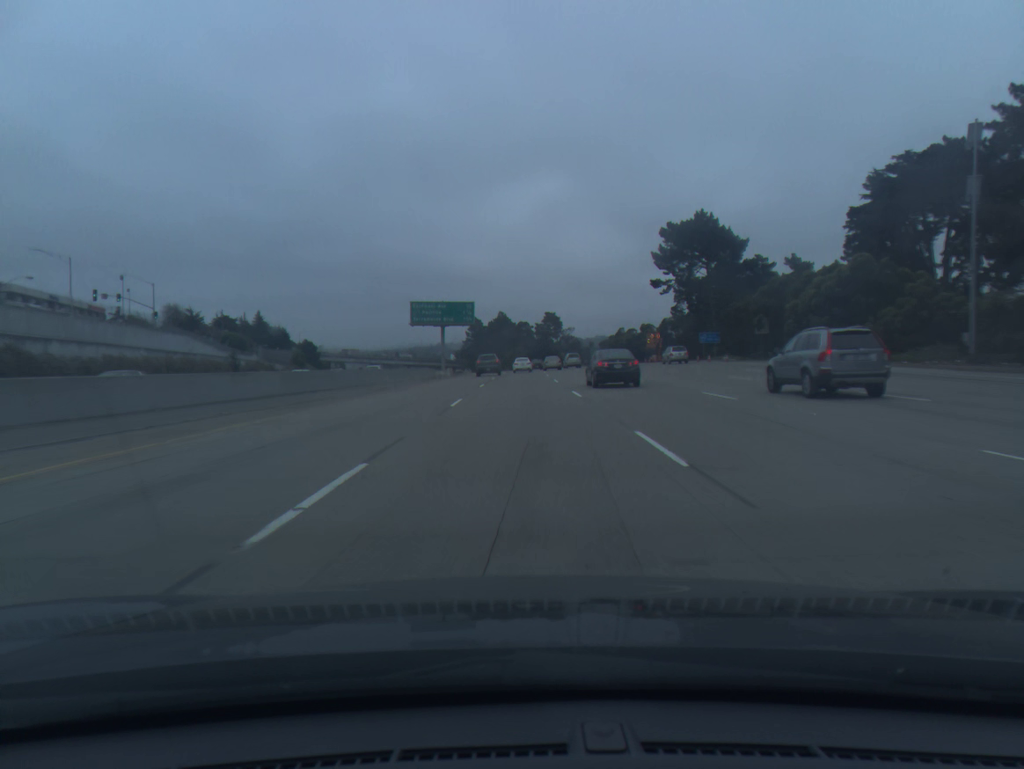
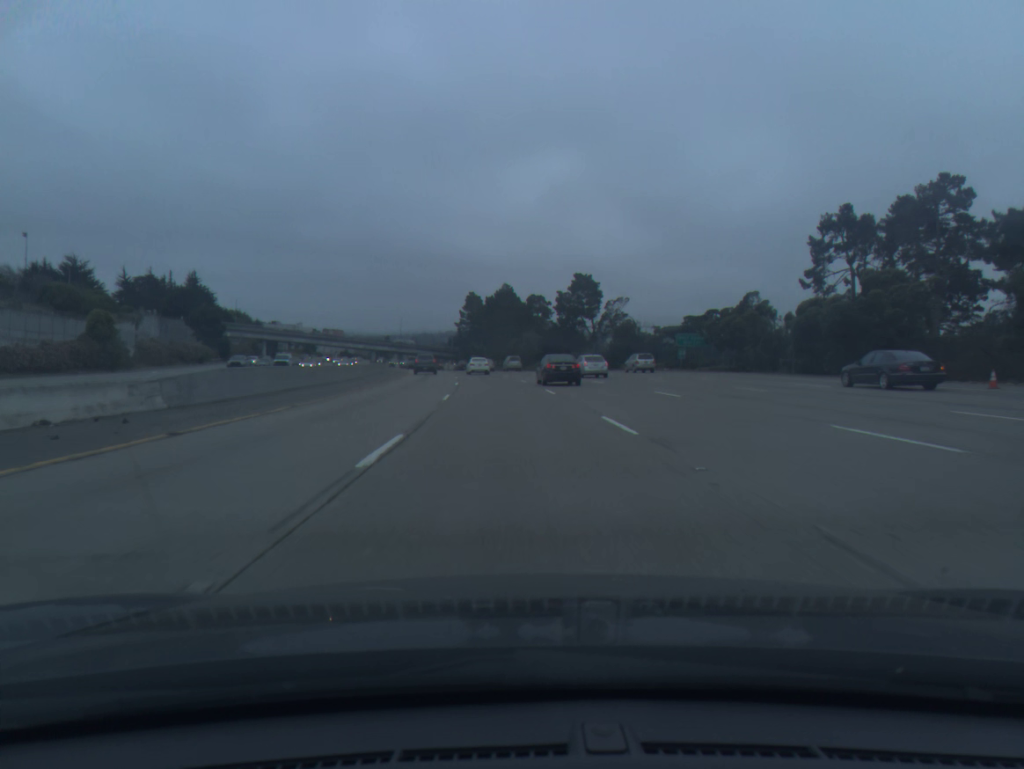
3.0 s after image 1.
(+0.1, +83.9) m; -1°
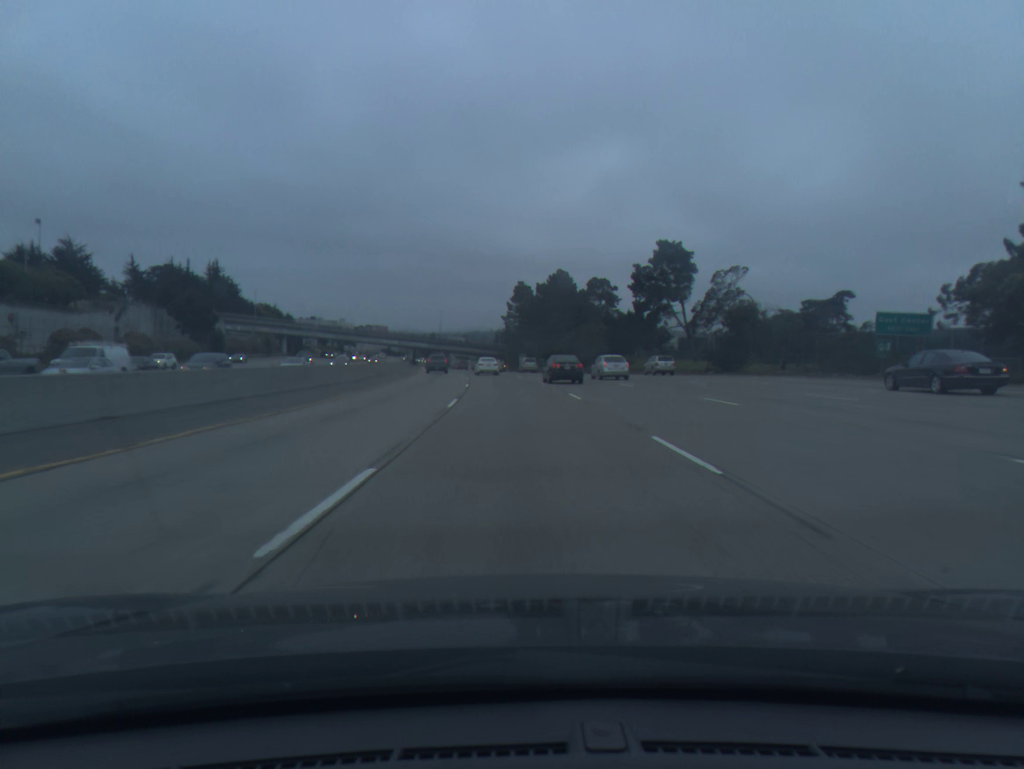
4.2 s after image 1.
(-1.1, +33.3) m; -4°
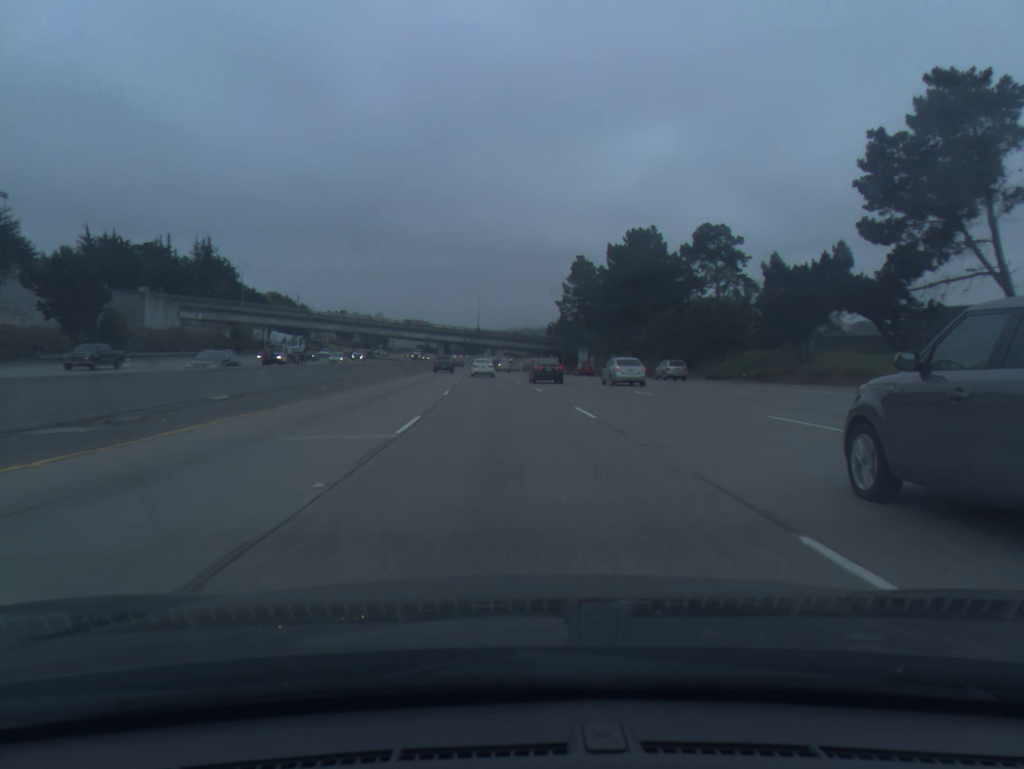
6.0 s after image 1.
(-1.6, +50.6) m; -4°
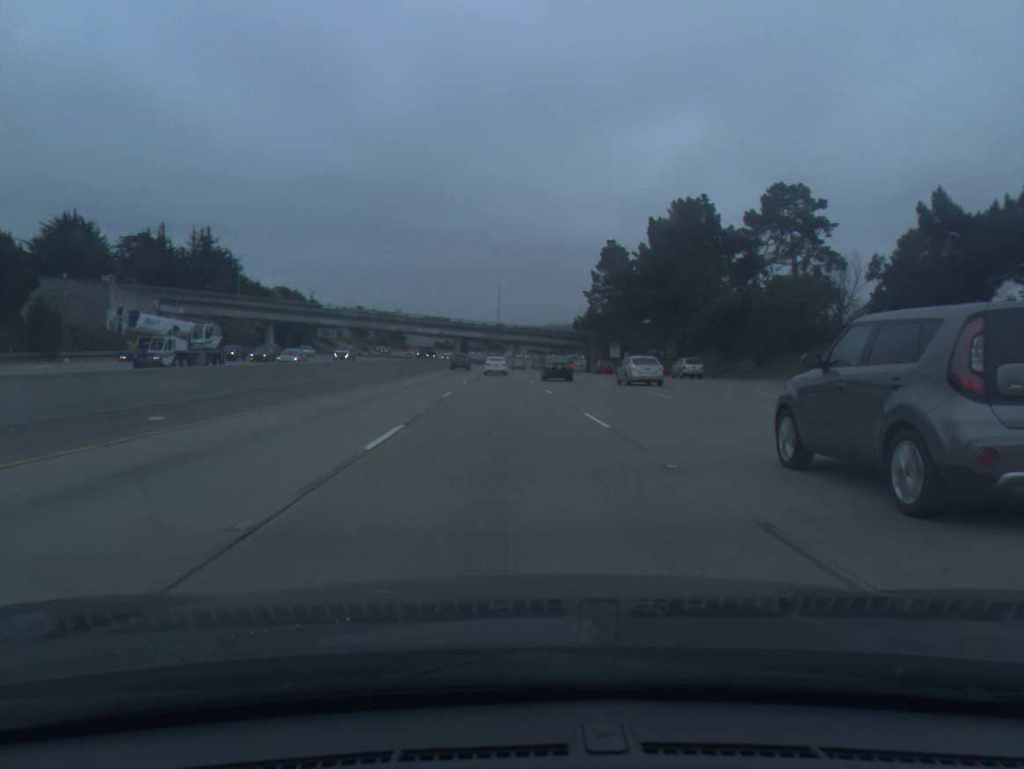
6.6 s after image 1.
(-0.3, +17.0) m; -2°
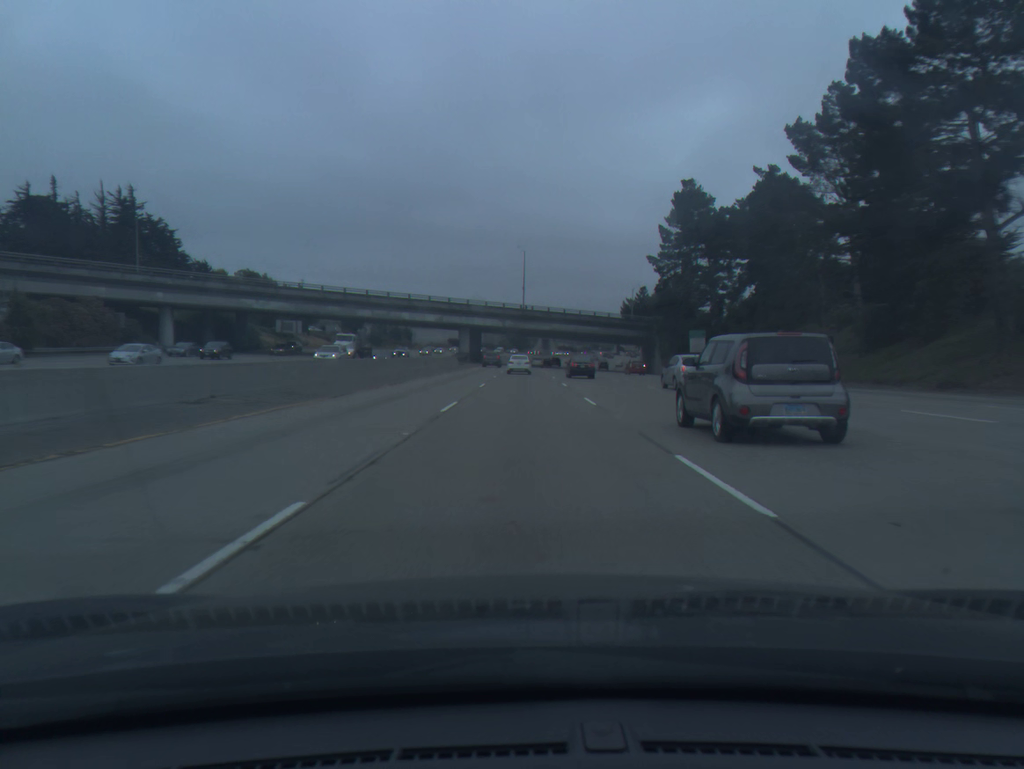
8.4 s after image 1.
(-1.5, +51.4) m; -2°
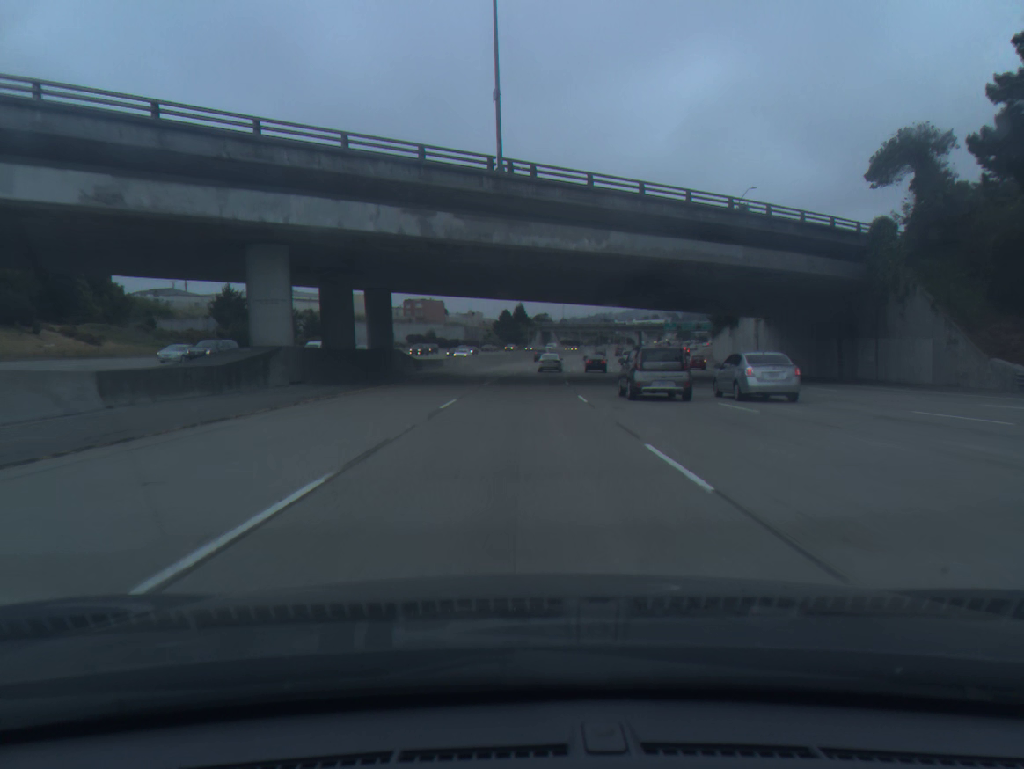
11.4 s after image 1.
(+0.7, +86.3) m; 0°
